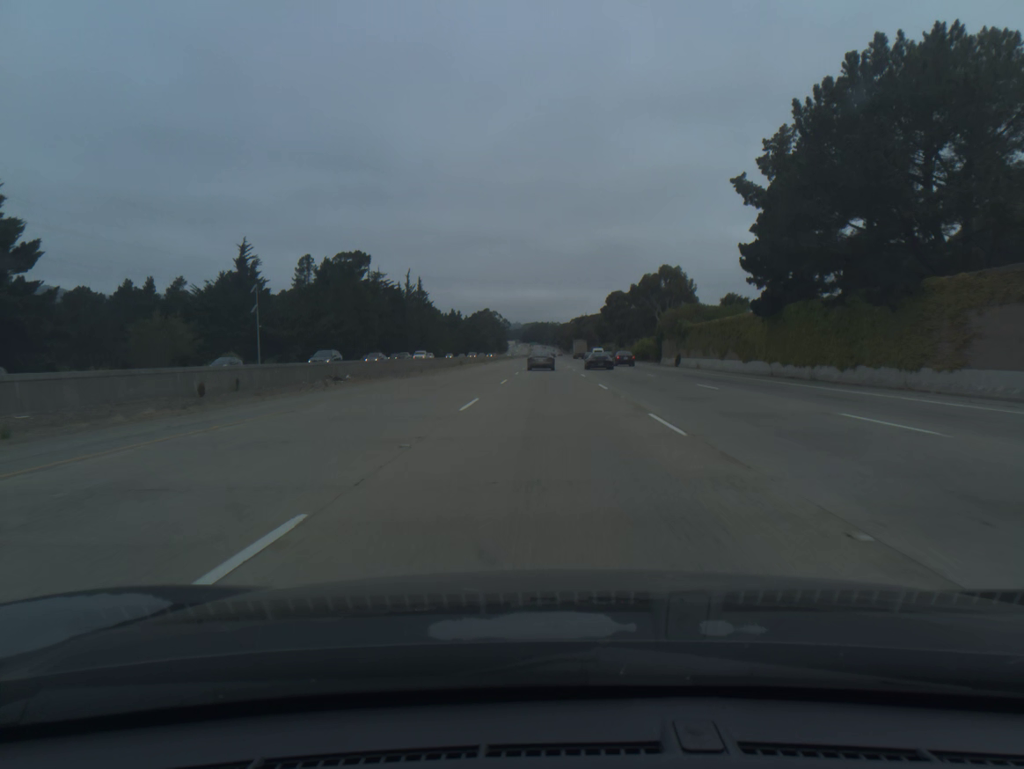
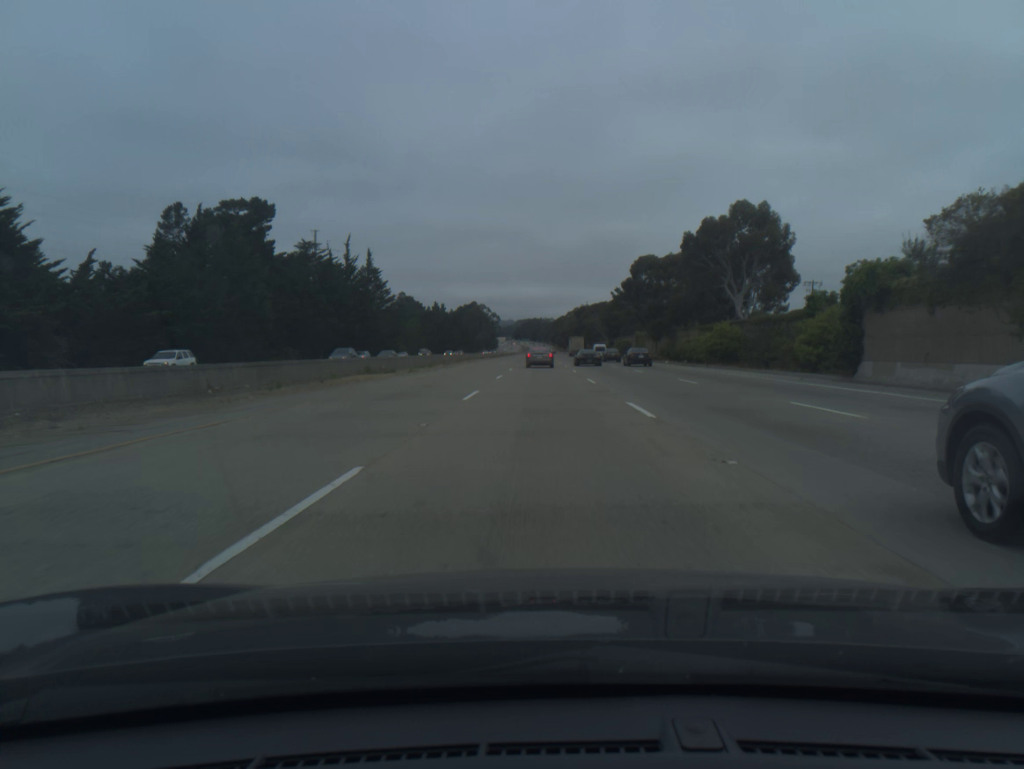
(+0.1, +56.2) m; 0°
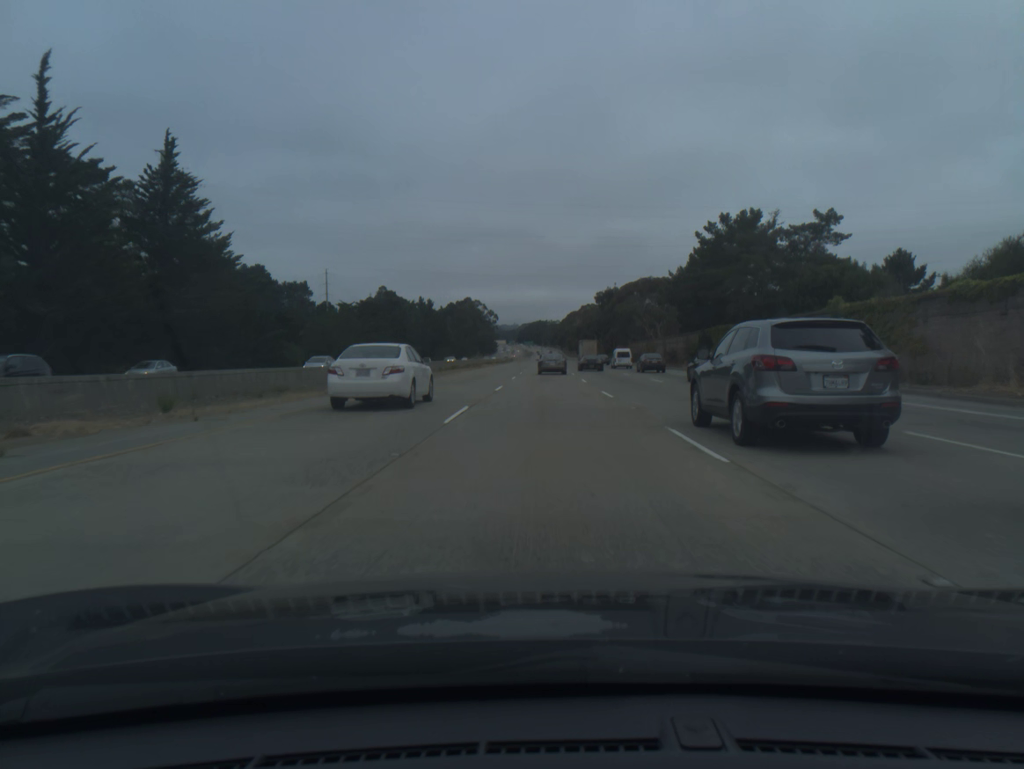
(-0.4, +92.5) m; 0°
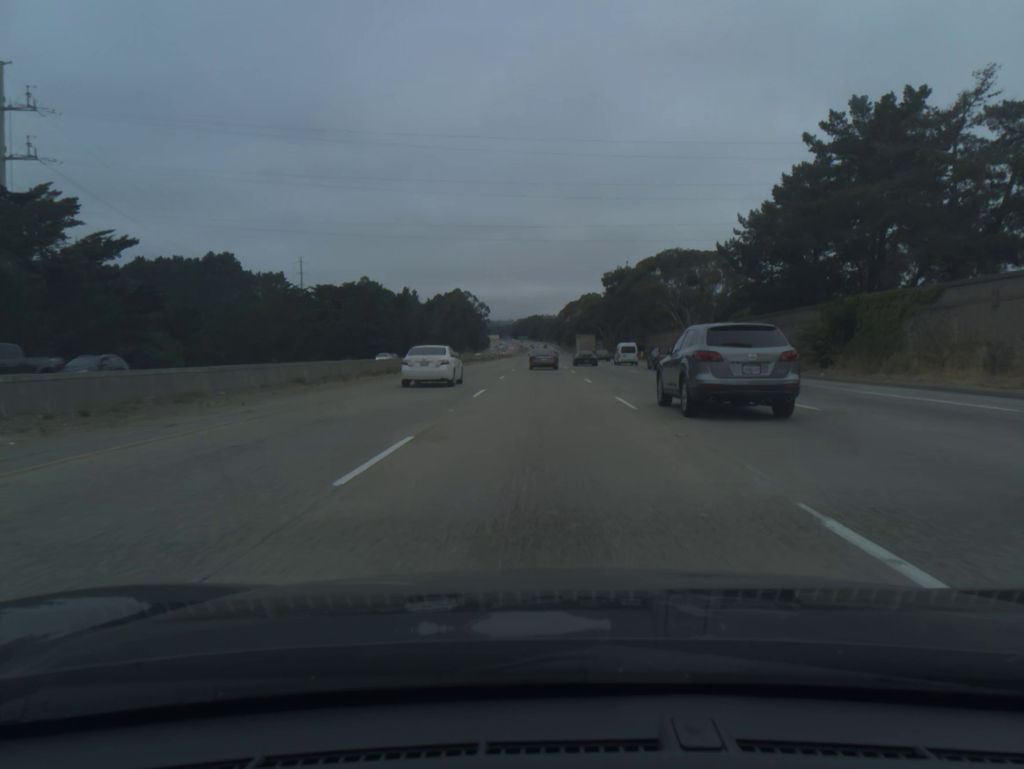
(+0.1, +36.5) m; 0°
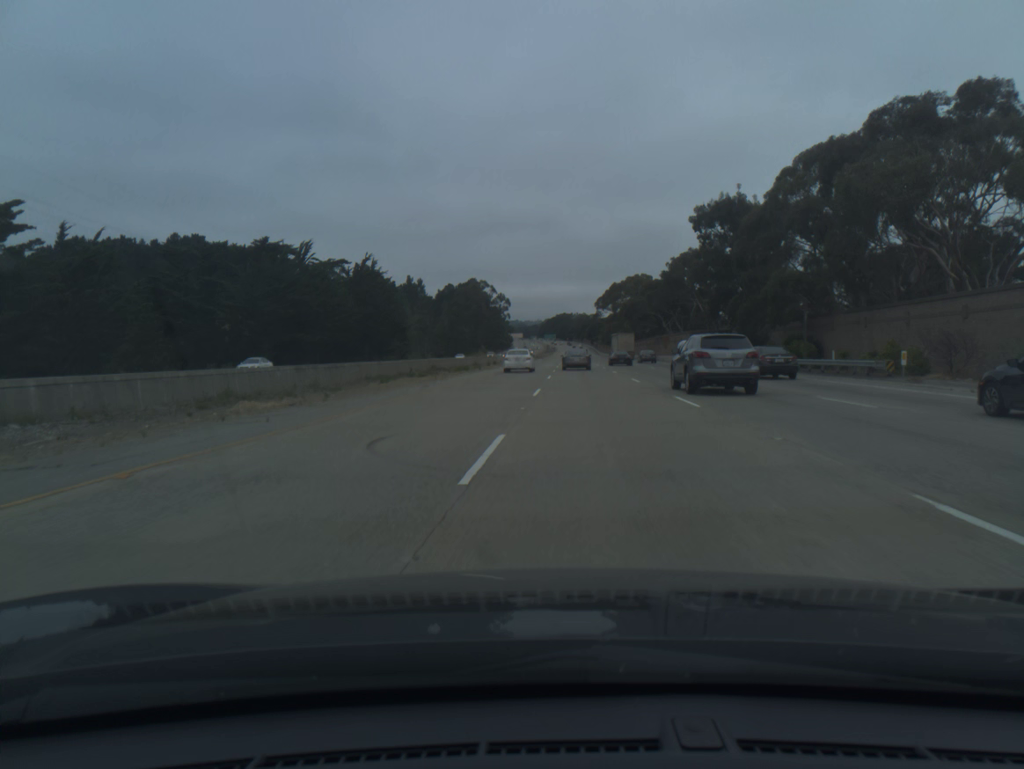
(-1.1, +72.3) m; -2°
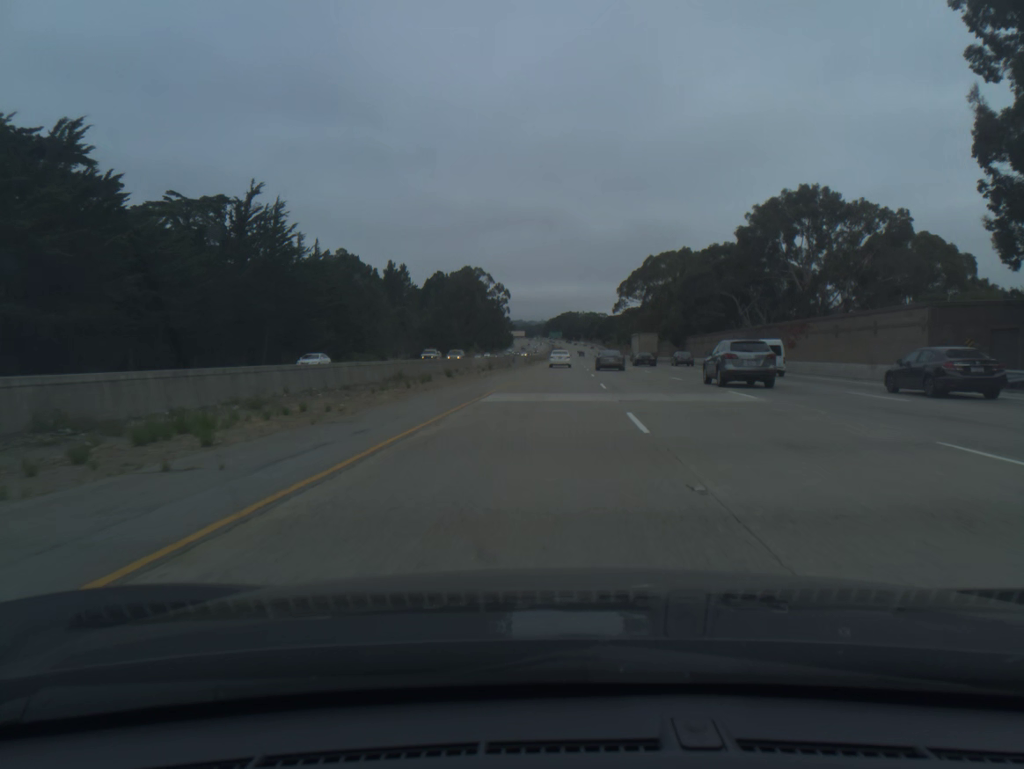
(-0.3, +54.2) m; 0°
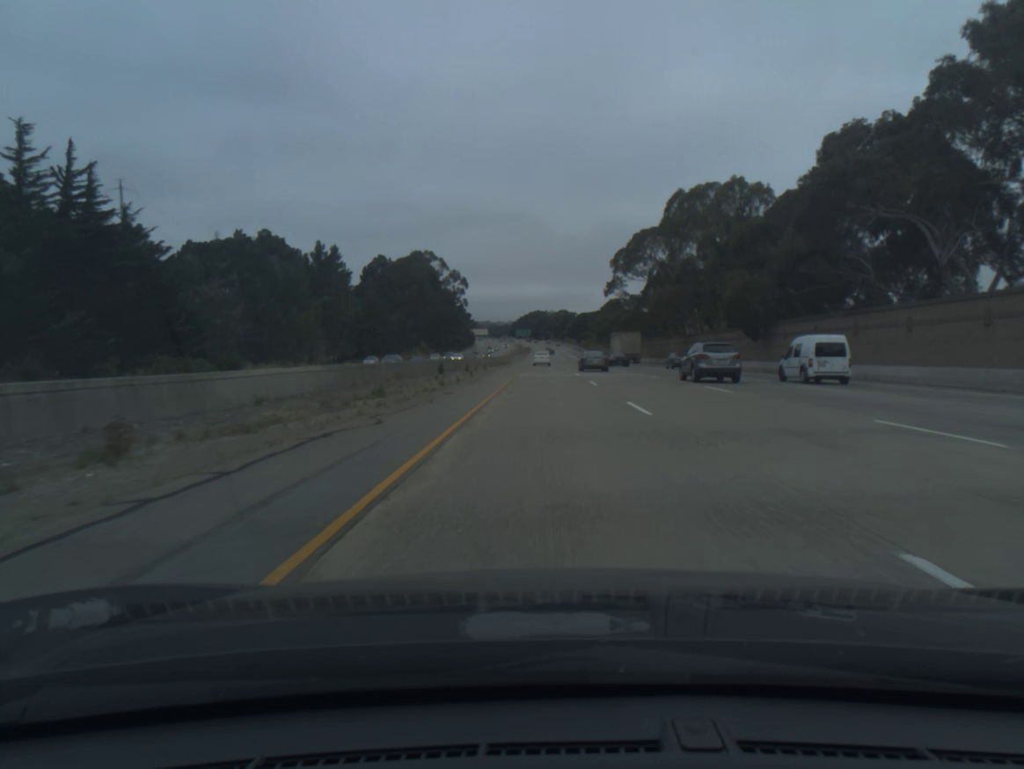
(+1.0, +54.8) m; +2°
